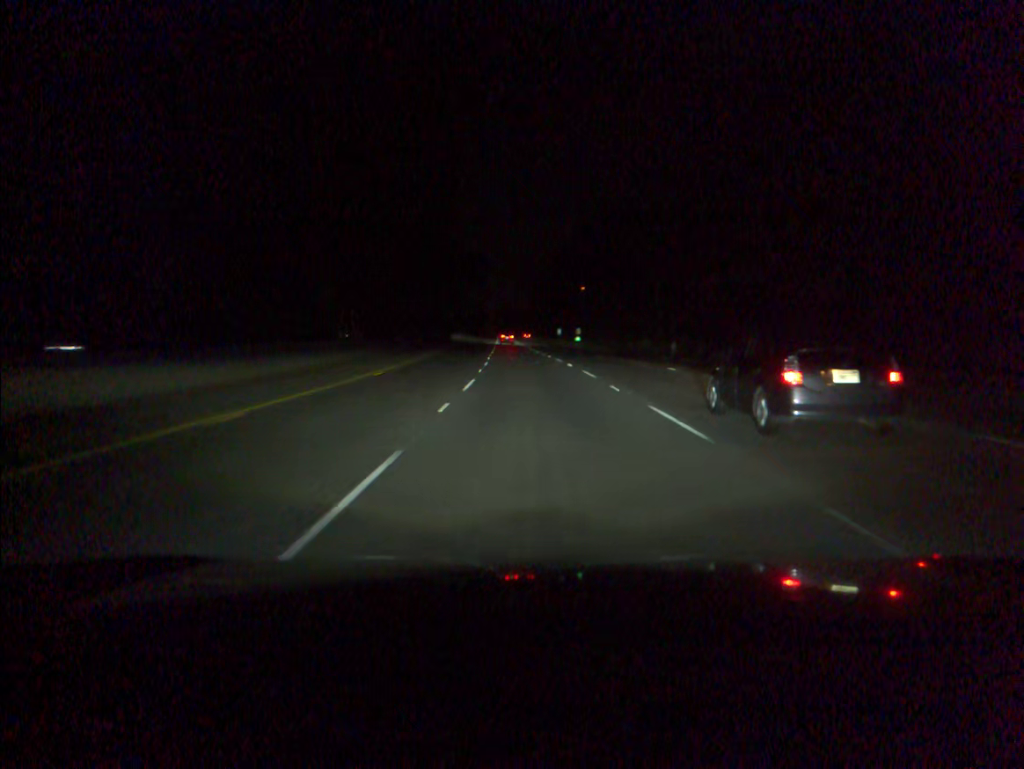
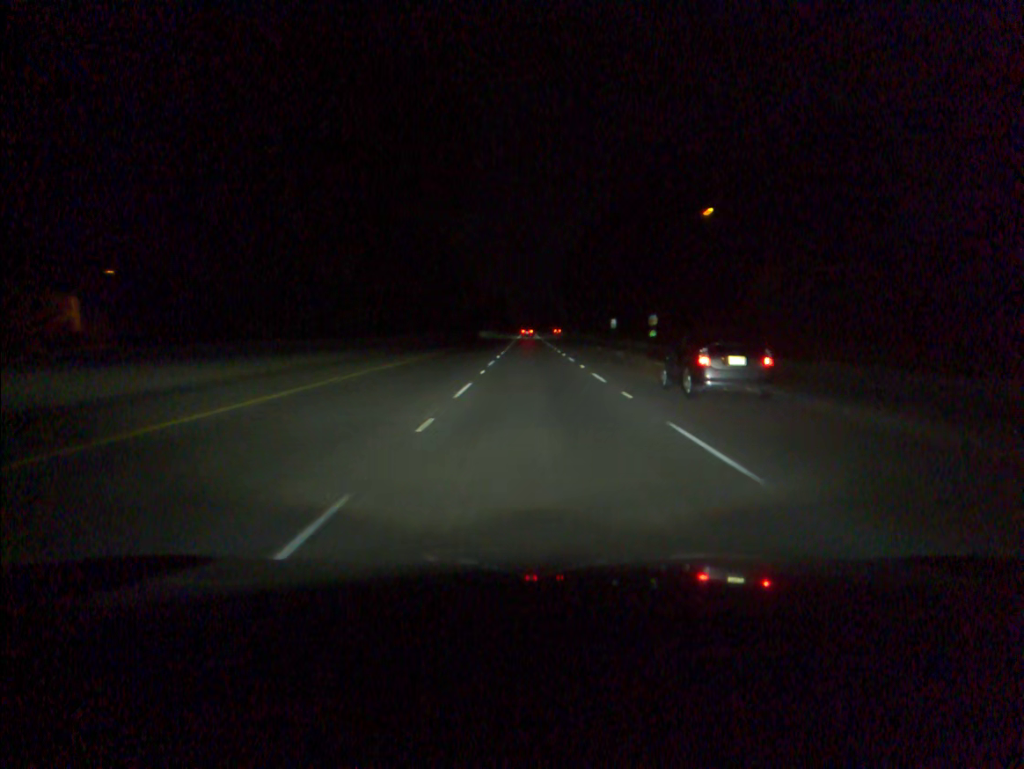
(-1.8, +75.6) m; -2°
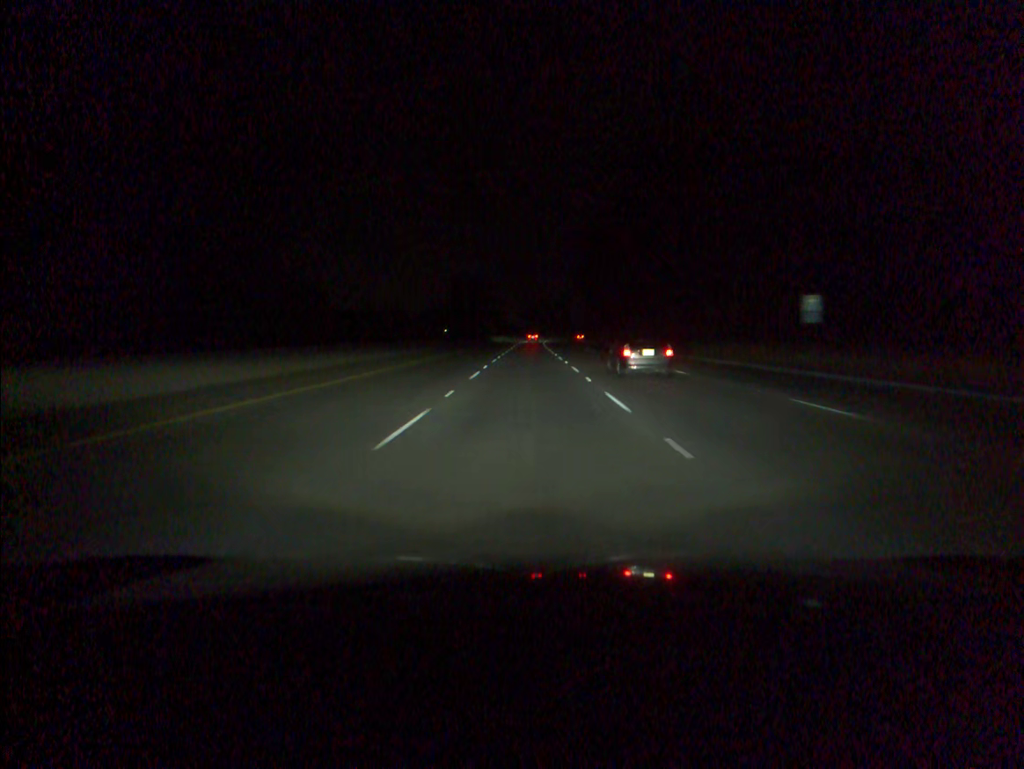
(0.0, +94.9) m; 0°
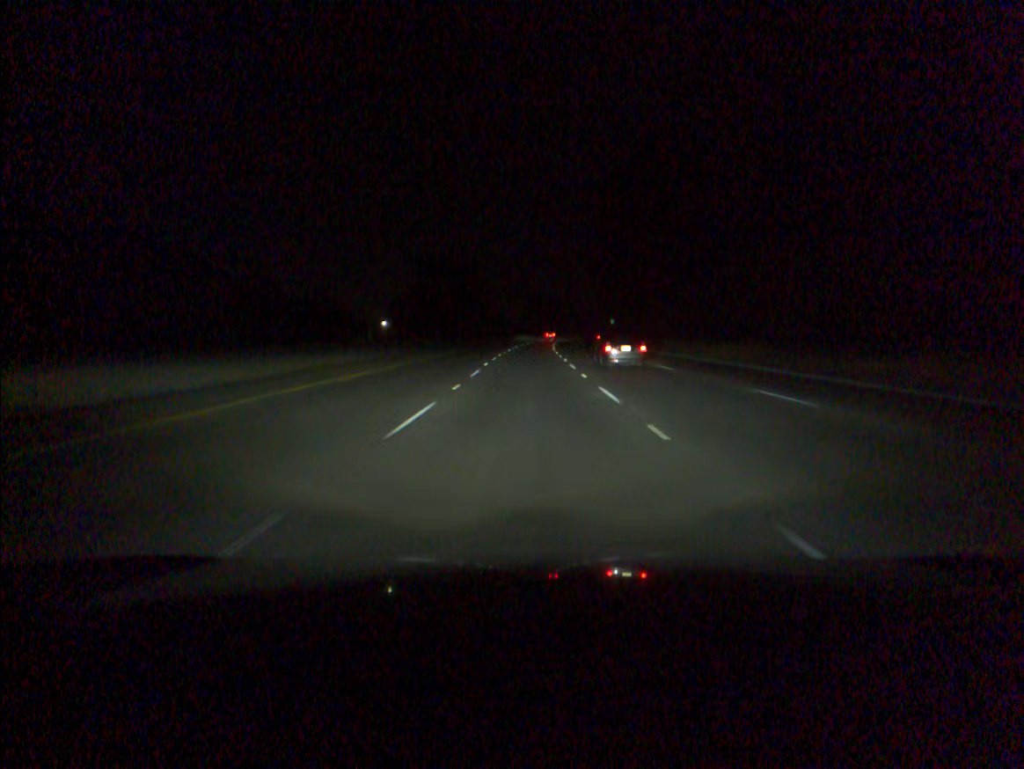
(0.0, +57.0) m; 0°
